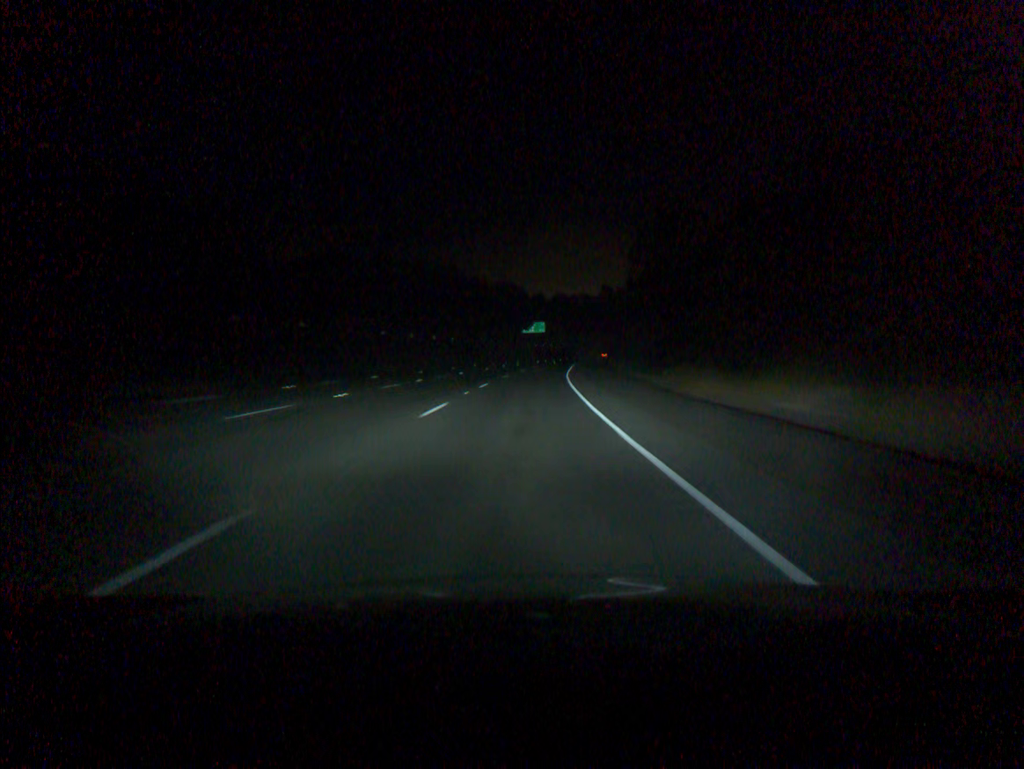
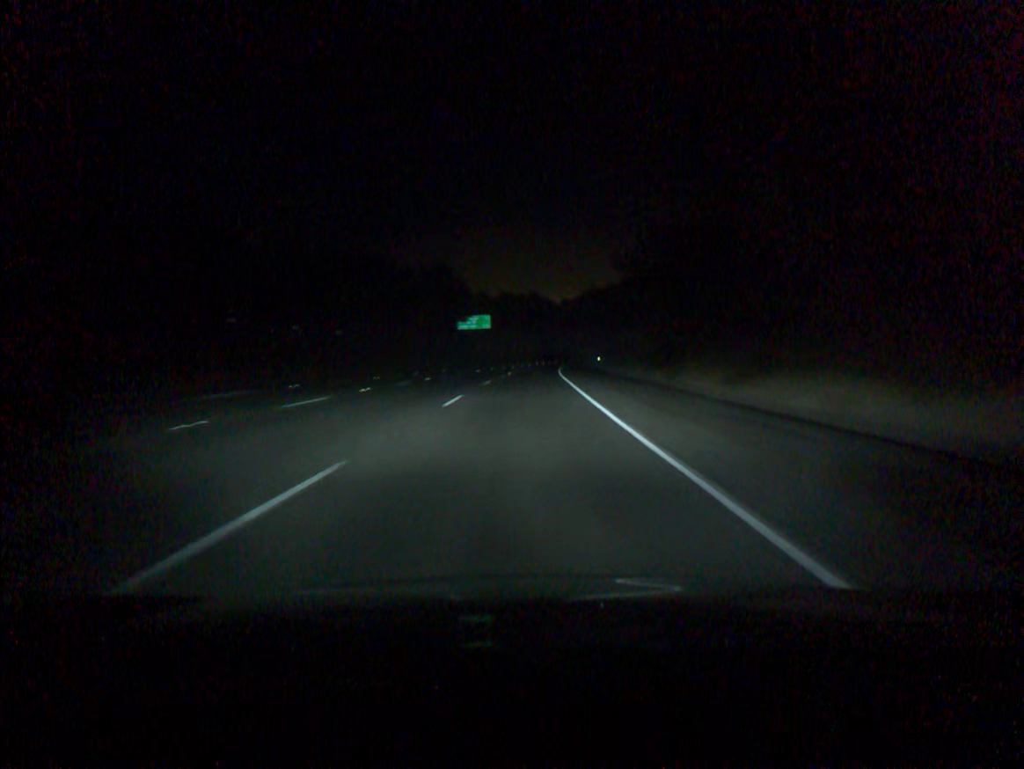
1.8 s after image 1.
(+1.8, +55.5) m; +4°
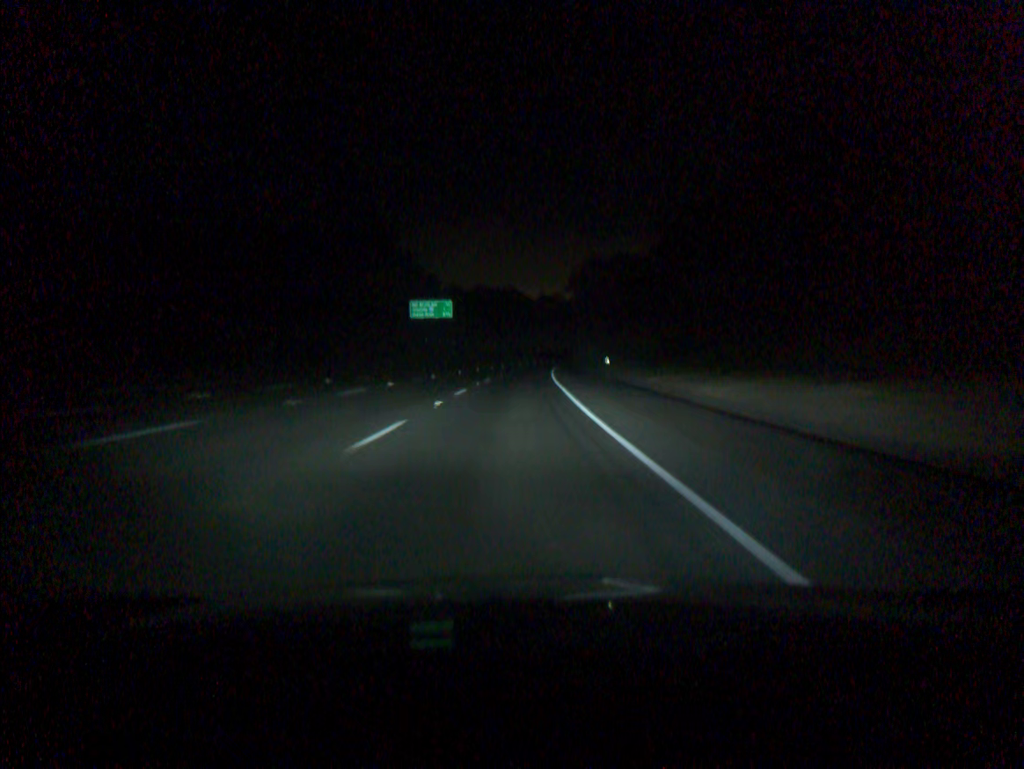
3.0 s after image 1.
(+0.8, +37.0) m; +2°
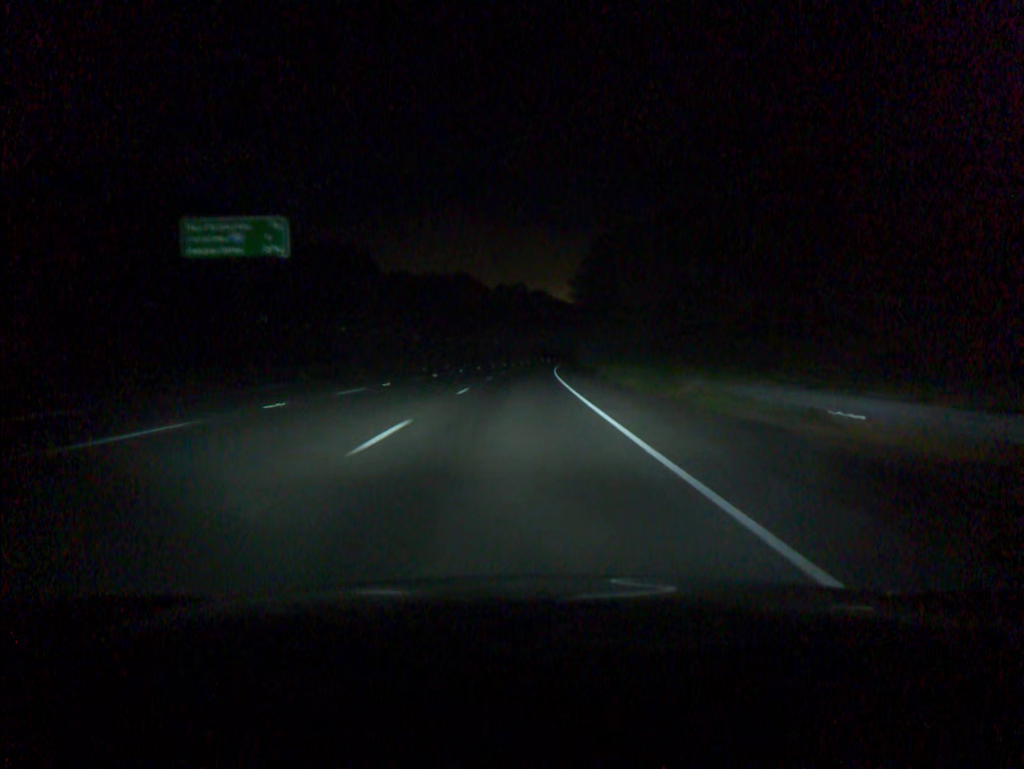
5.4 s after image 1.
(+1.6, +73.9) m; +3°
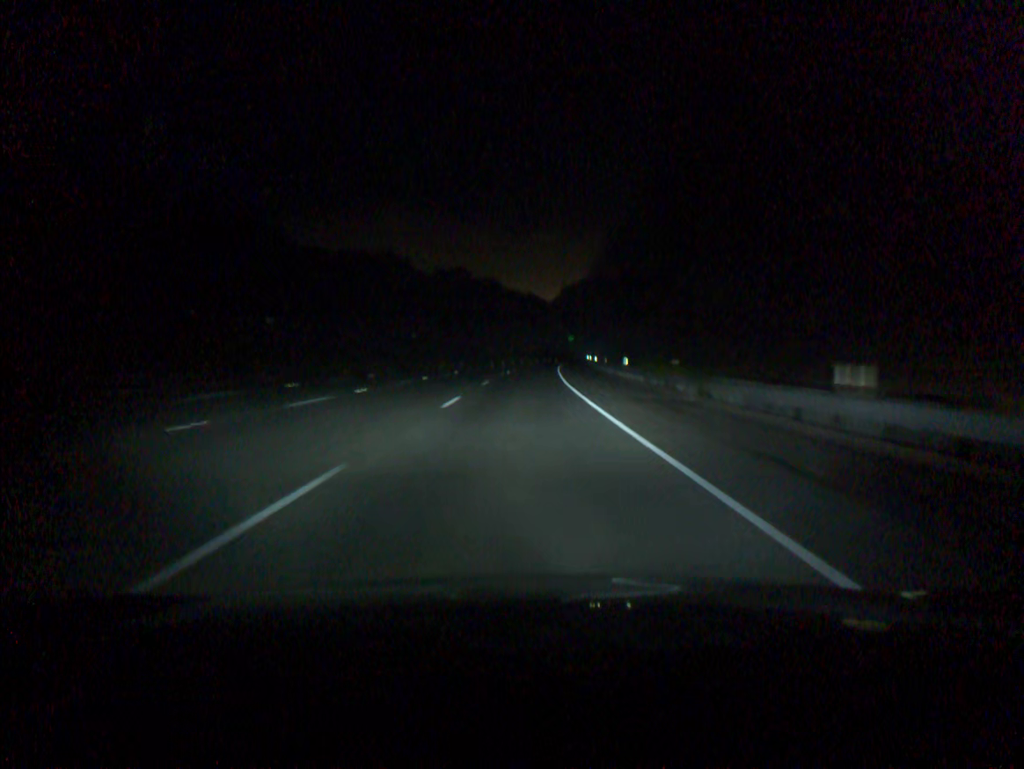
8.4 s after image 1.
(+2.7, +92.5) m; +4°
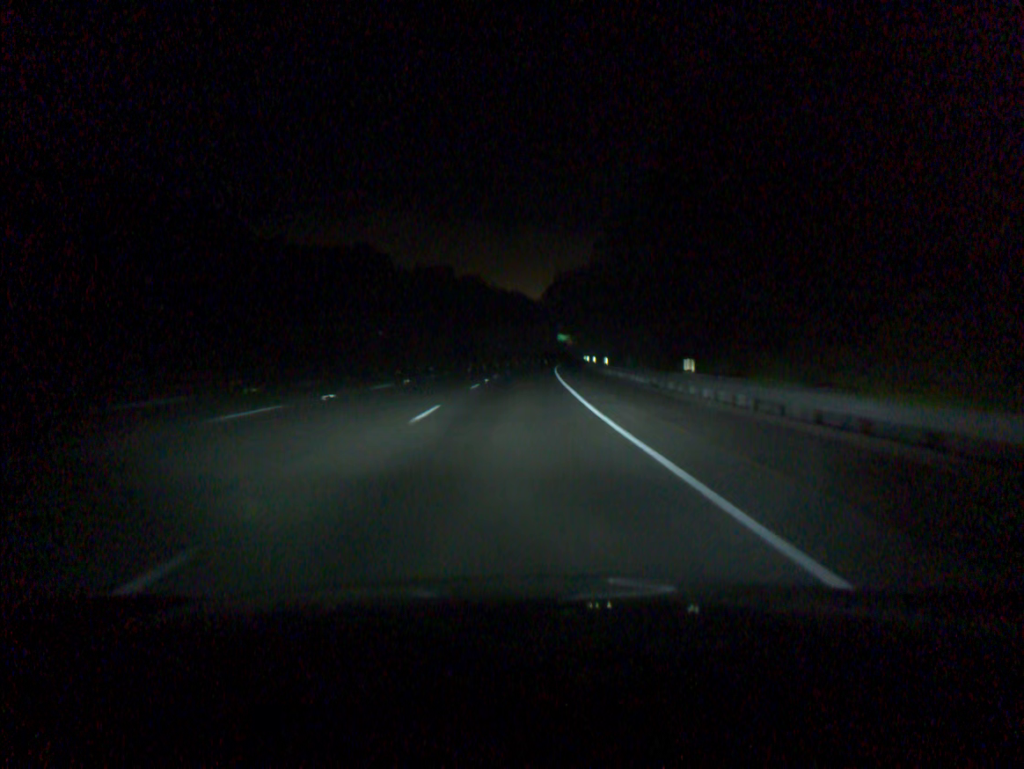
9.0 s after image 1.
(+0.2, +18.5) m; +1°
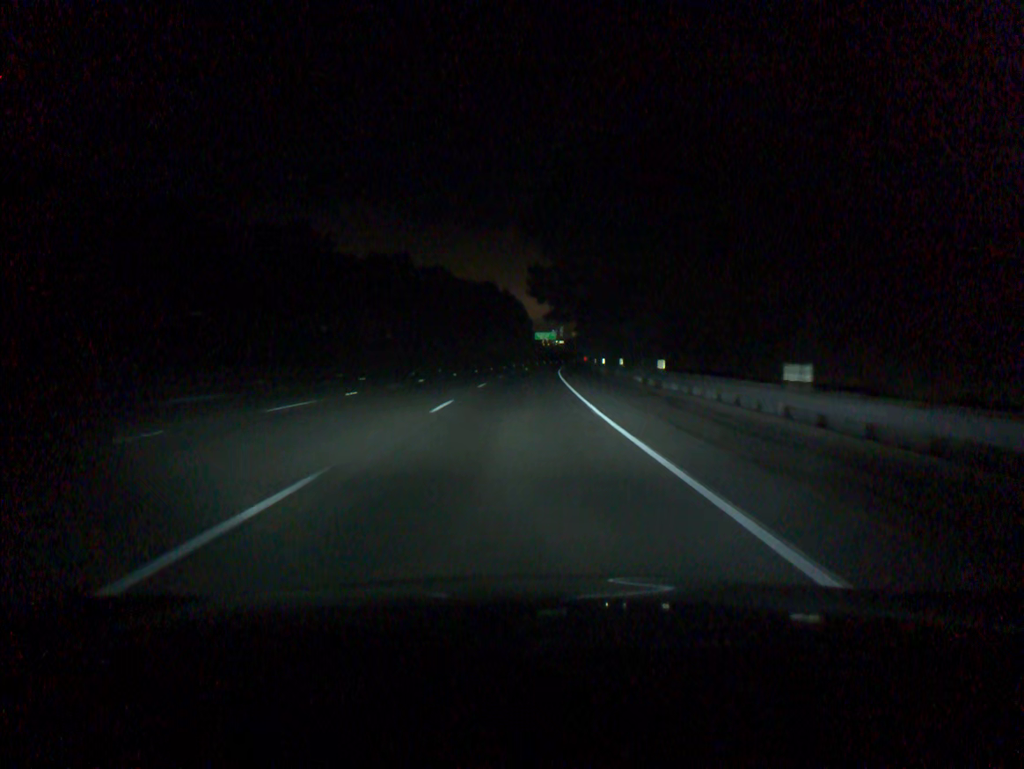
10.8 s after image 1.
(+1.1, +55.5) m; +2°
